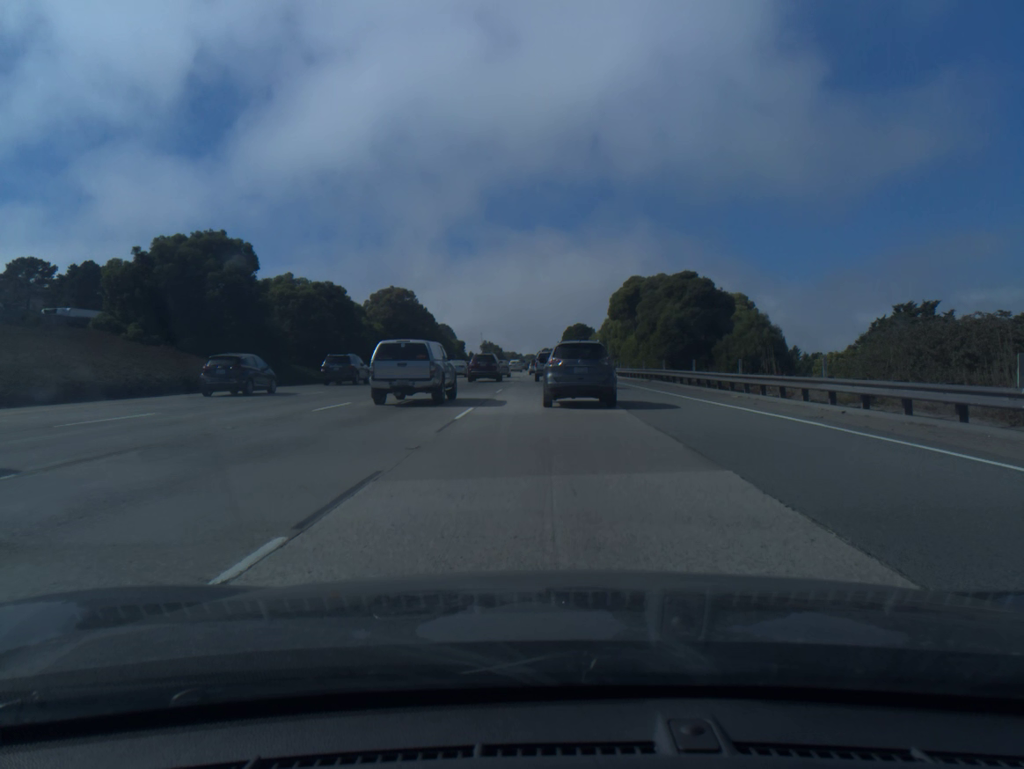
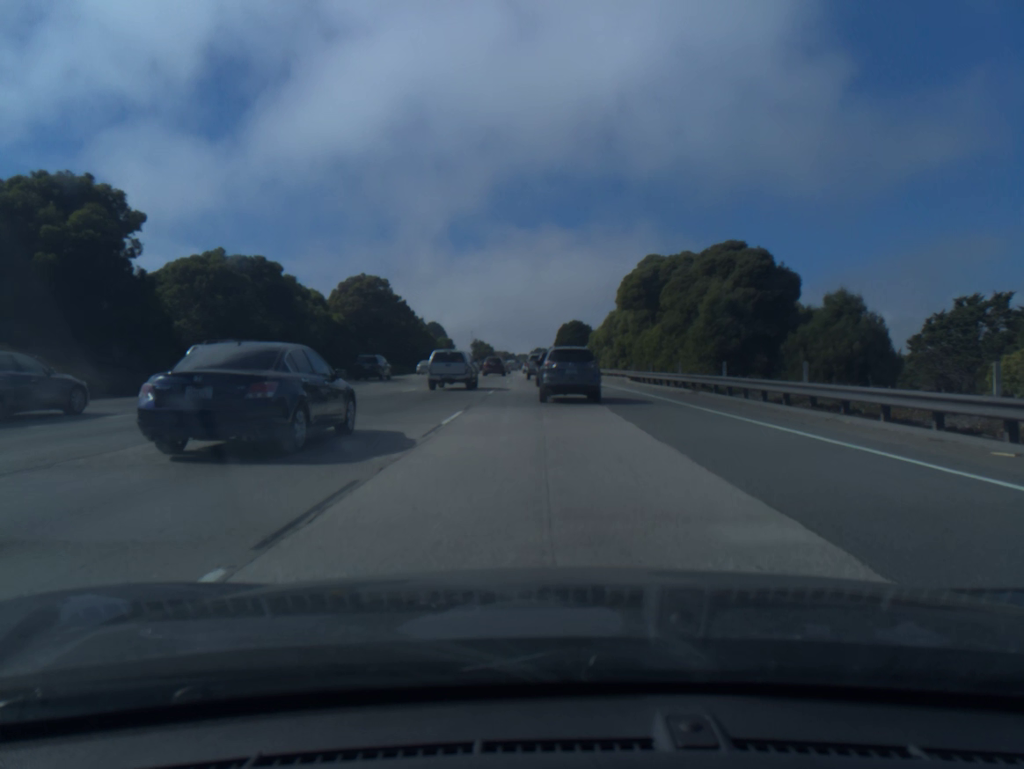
(0.0, +15.2) m; 0°
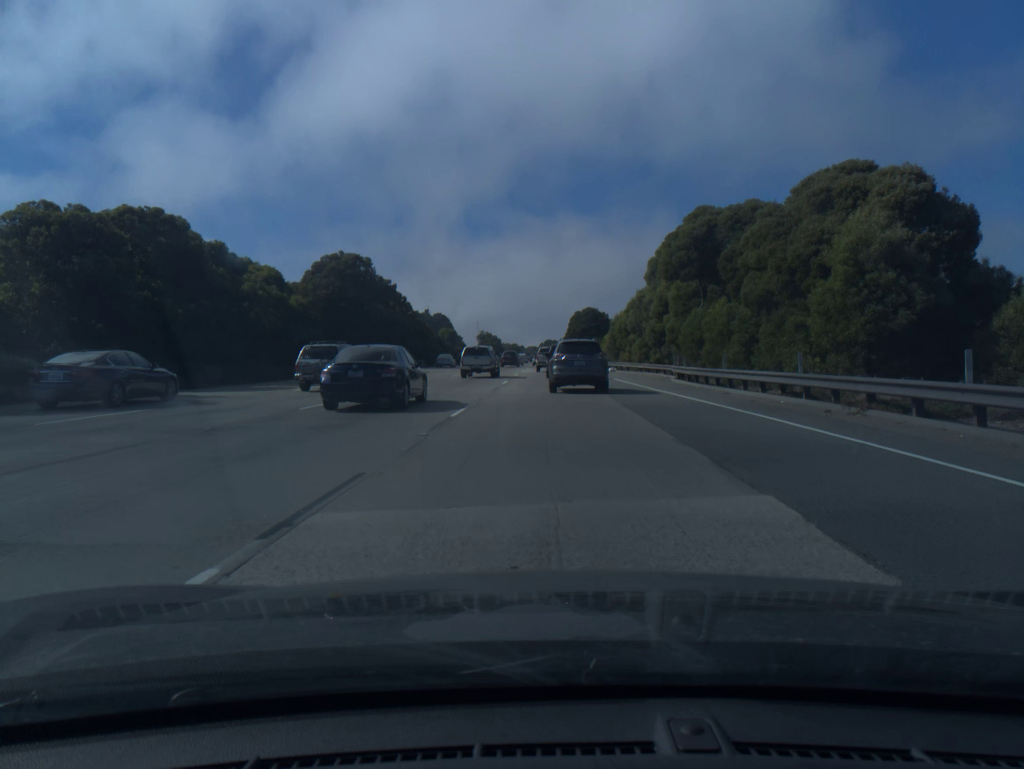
(-0.1, +14.5) m; -1°
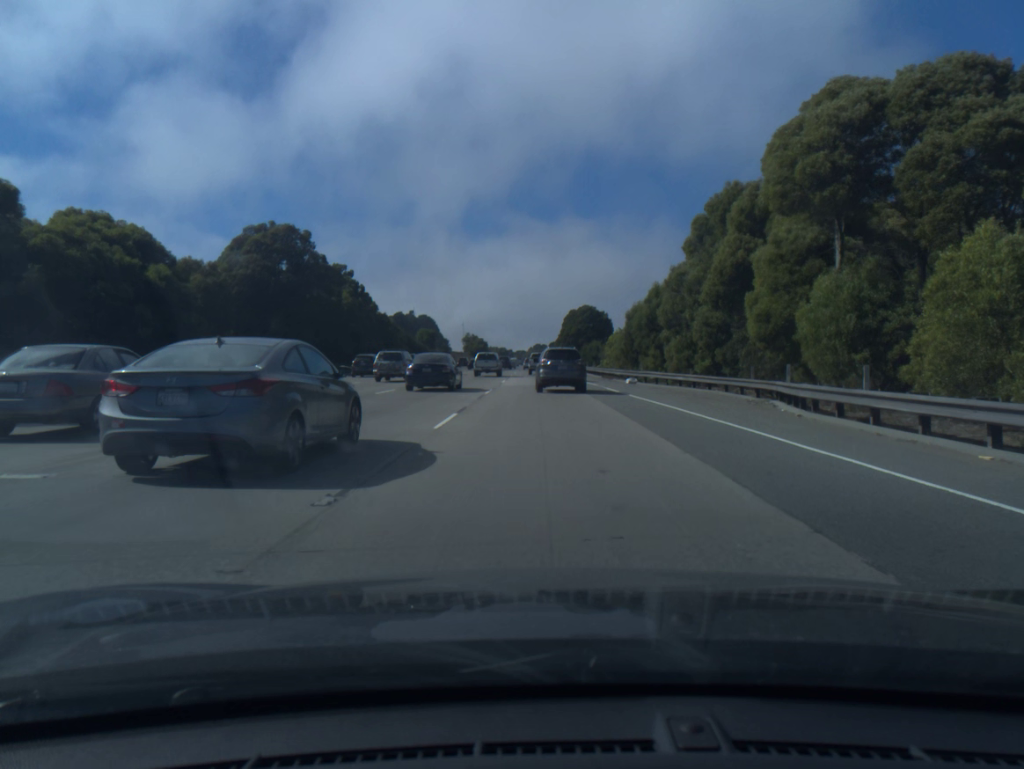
(0.0, +20.0) m; +1°
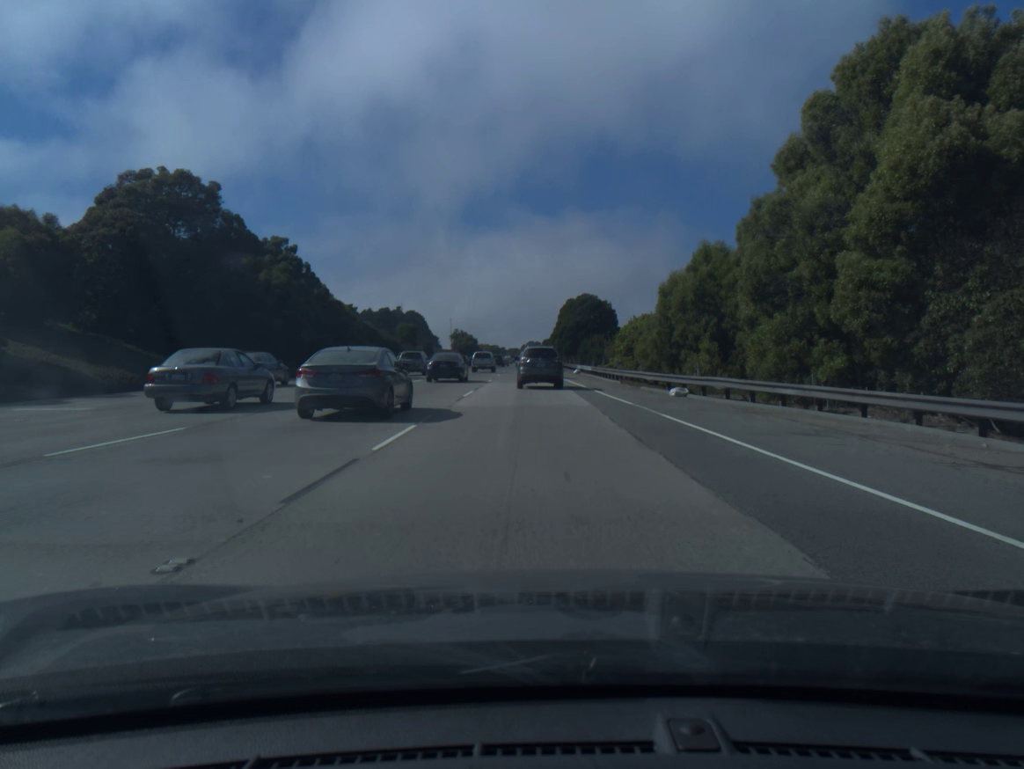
(+0.1, +17.6) m; 0°
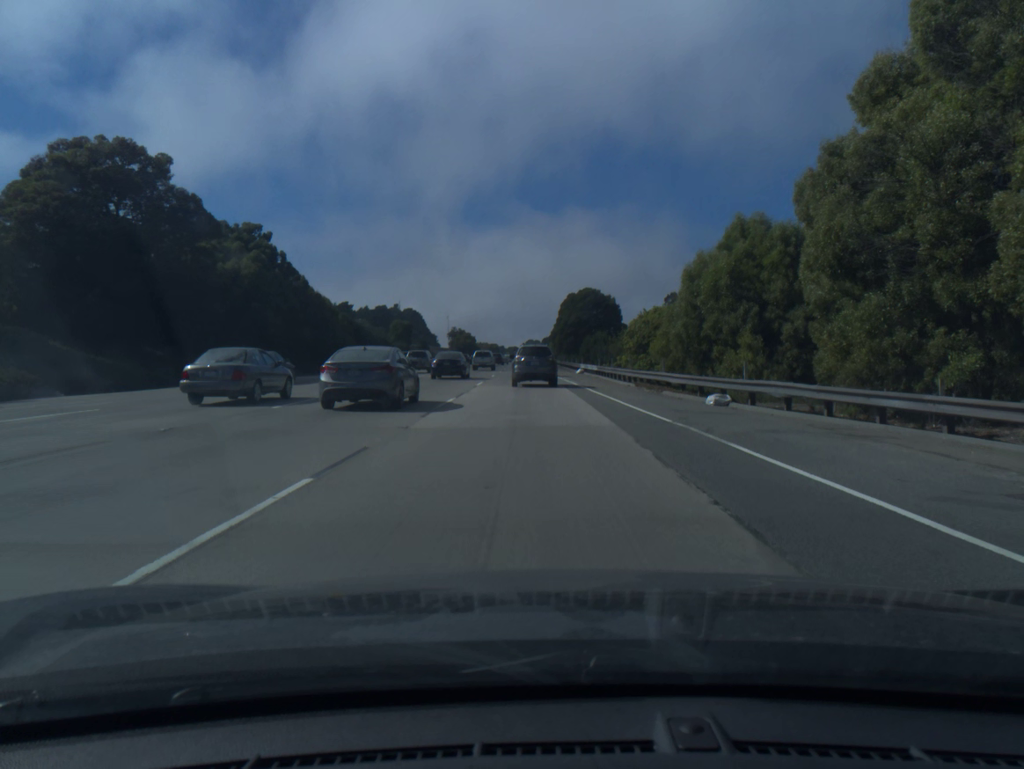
(0.0, +6.3) m; 0°
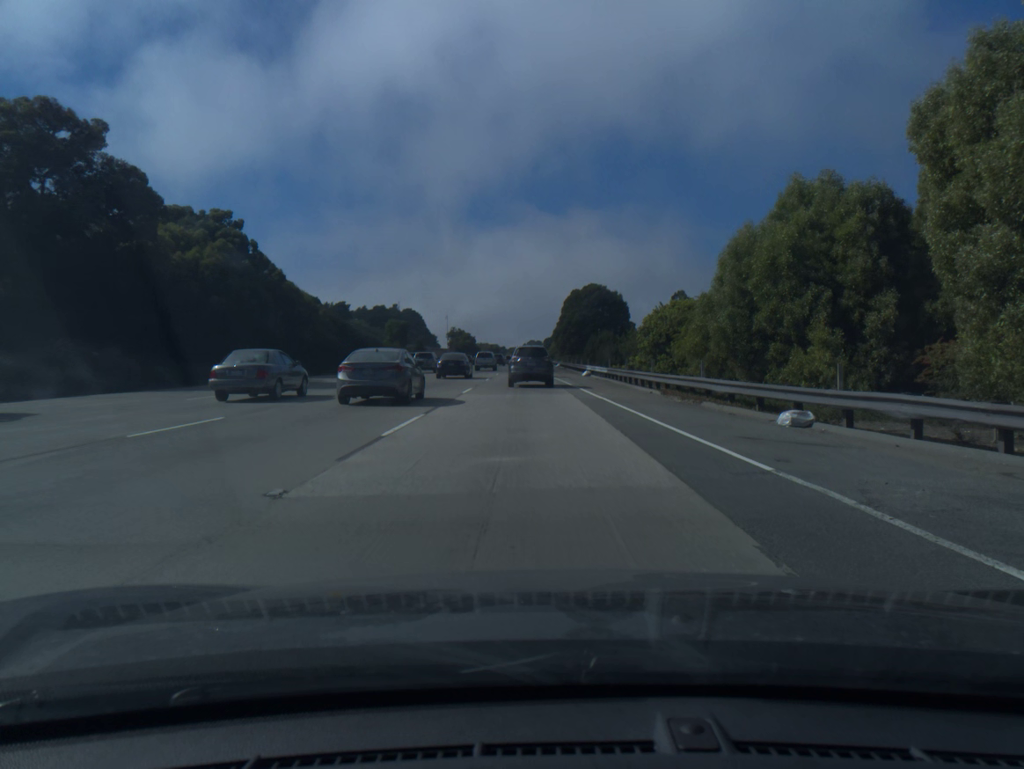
(0.0, +6.4) m; 0°
